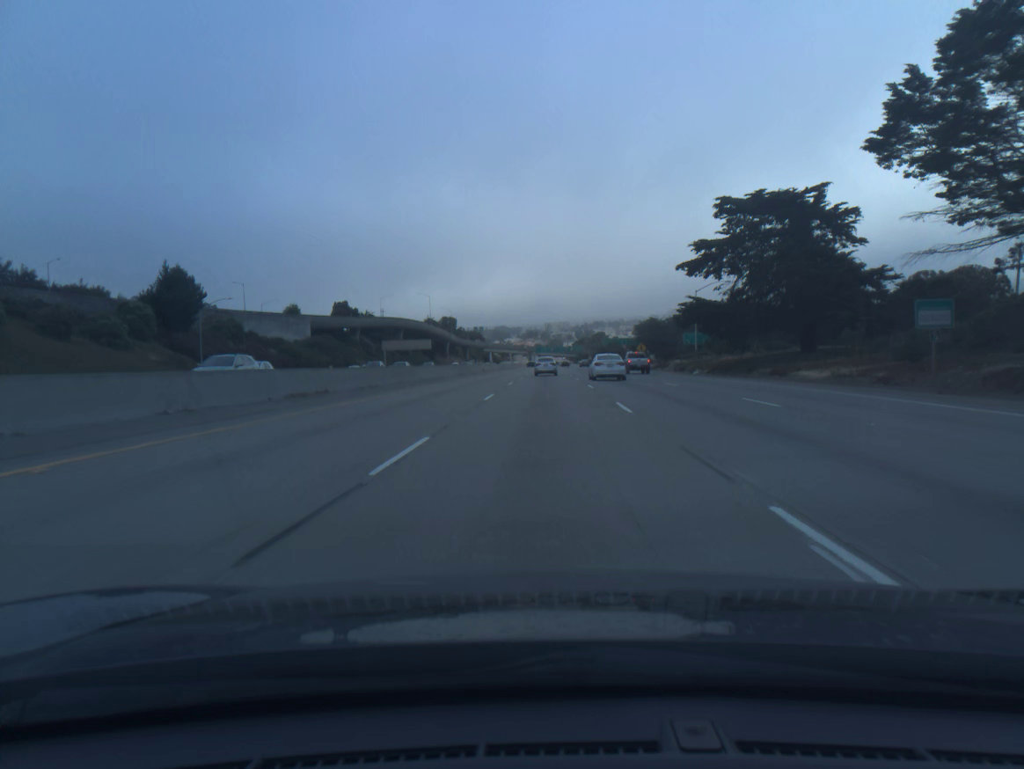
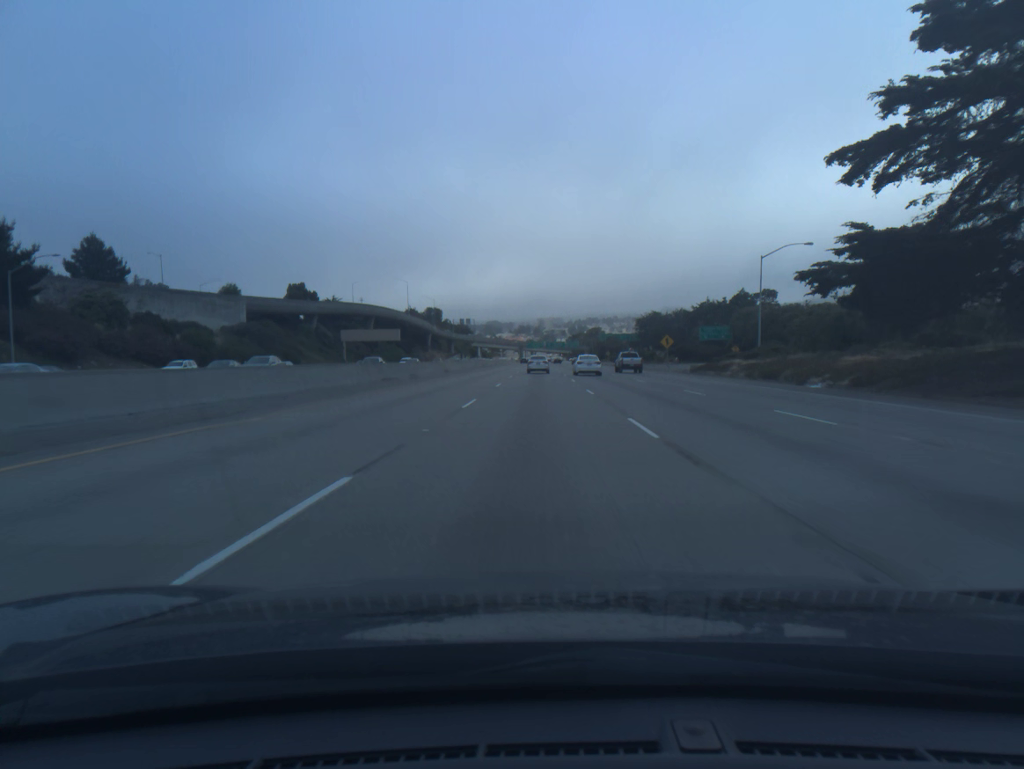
(+0.3, +33.6) m; +1°
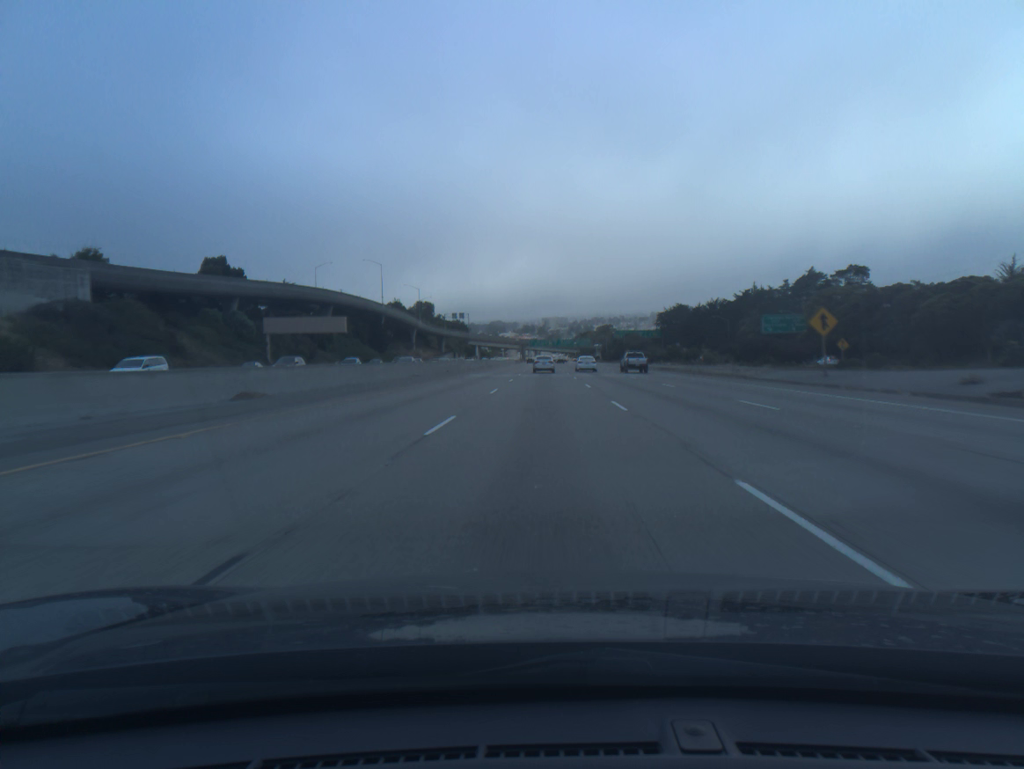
(-0.2, +50.7) m; 0°
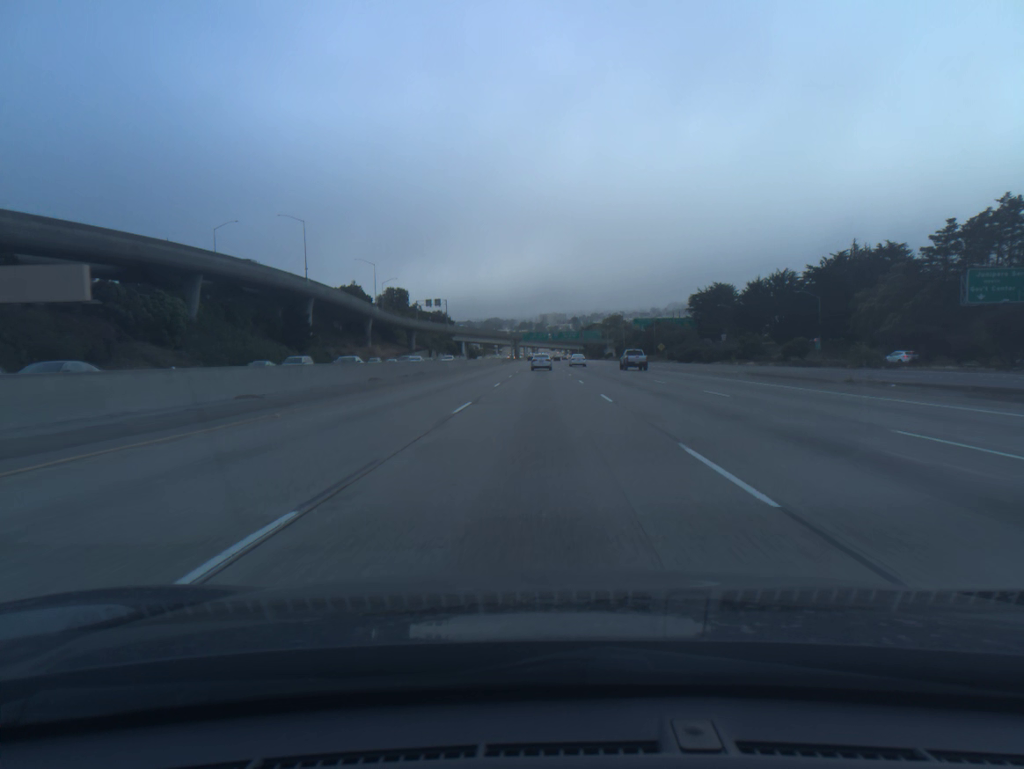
(+0.2, +68.4) m; 0°
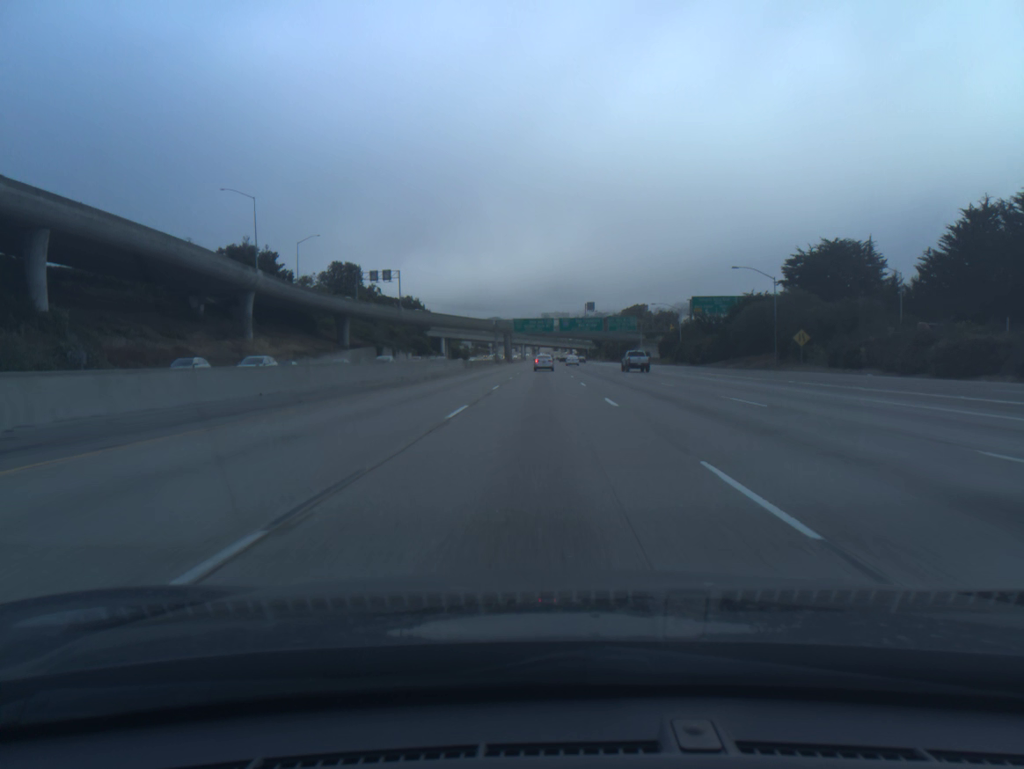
(-0.1, +86.9) m; 0°
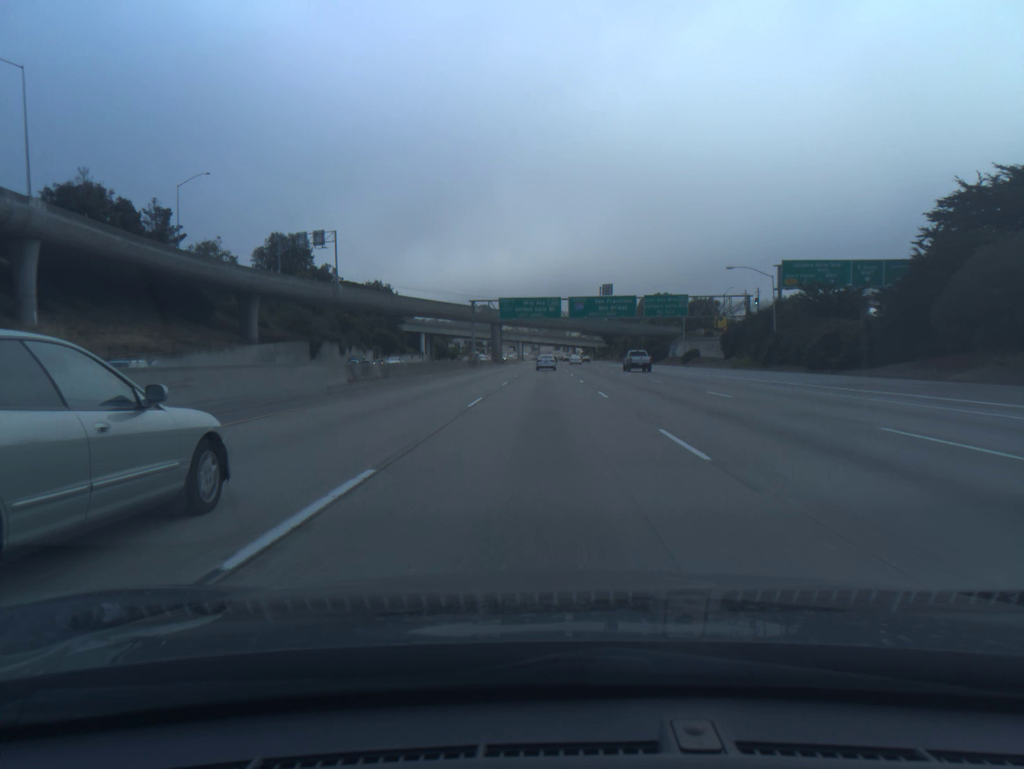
(0.0, +52.9) m; 0°
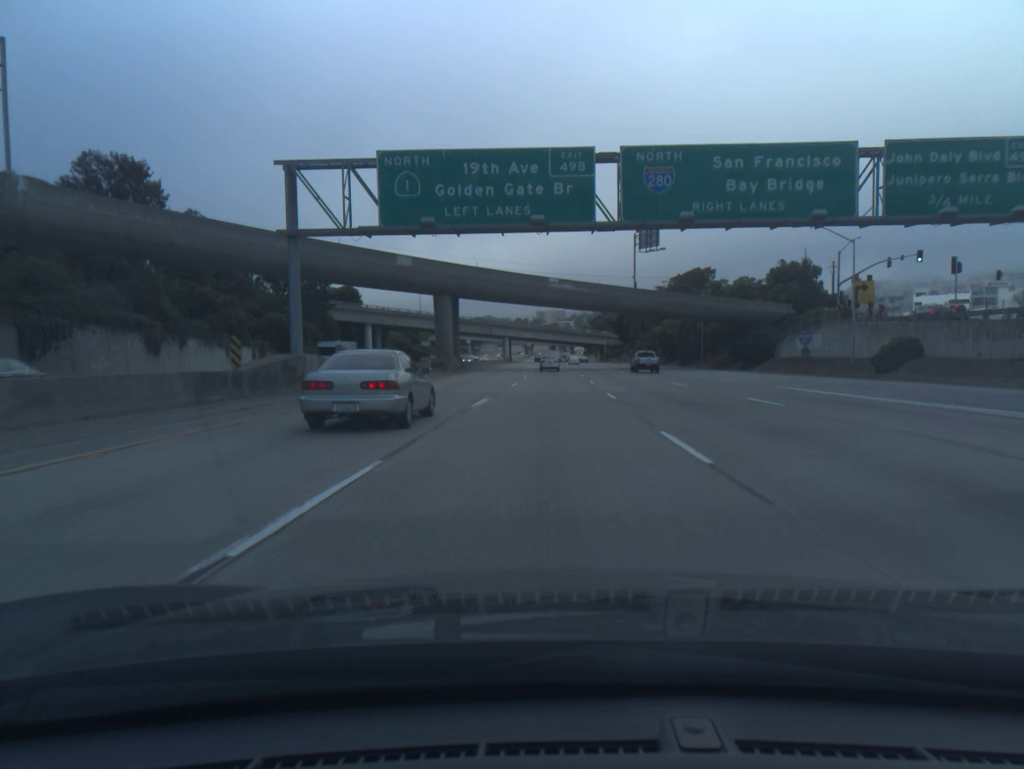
(+0.3, +71.4) m; 0°
